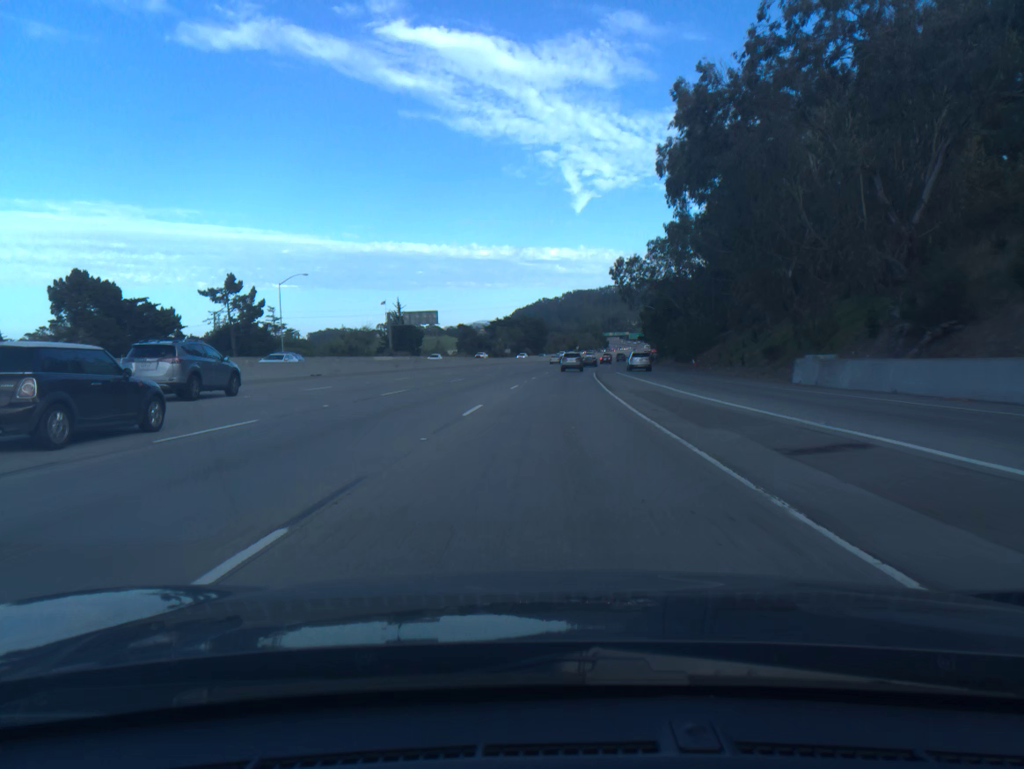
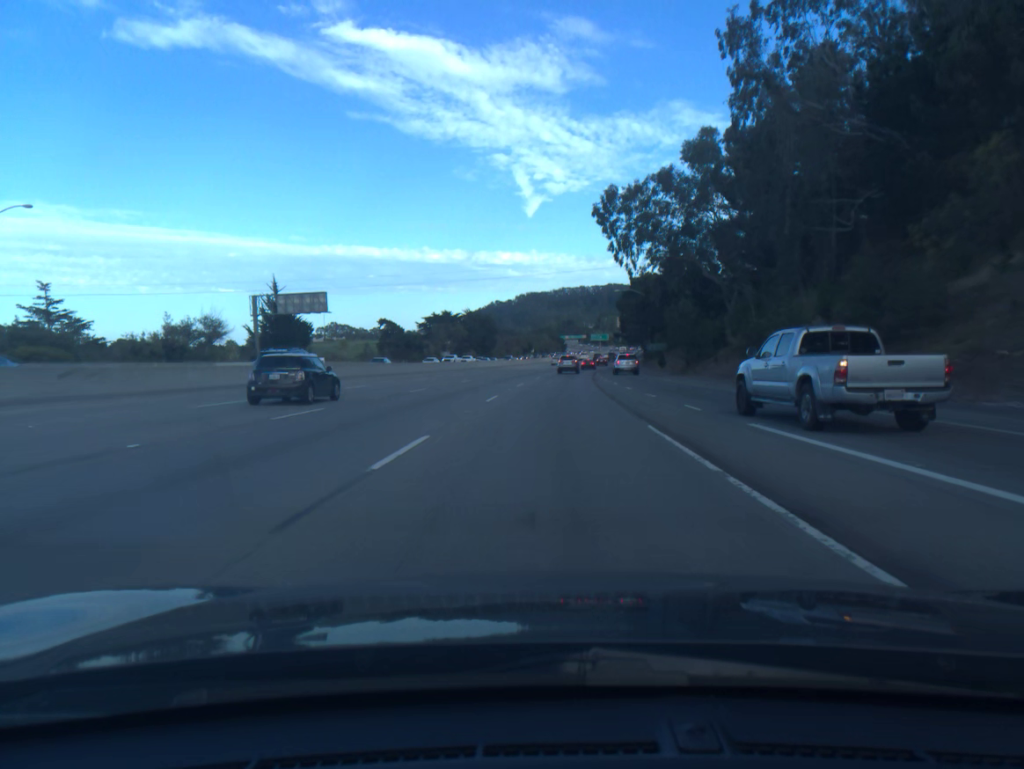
(+1.7, +51.2) m; +3°
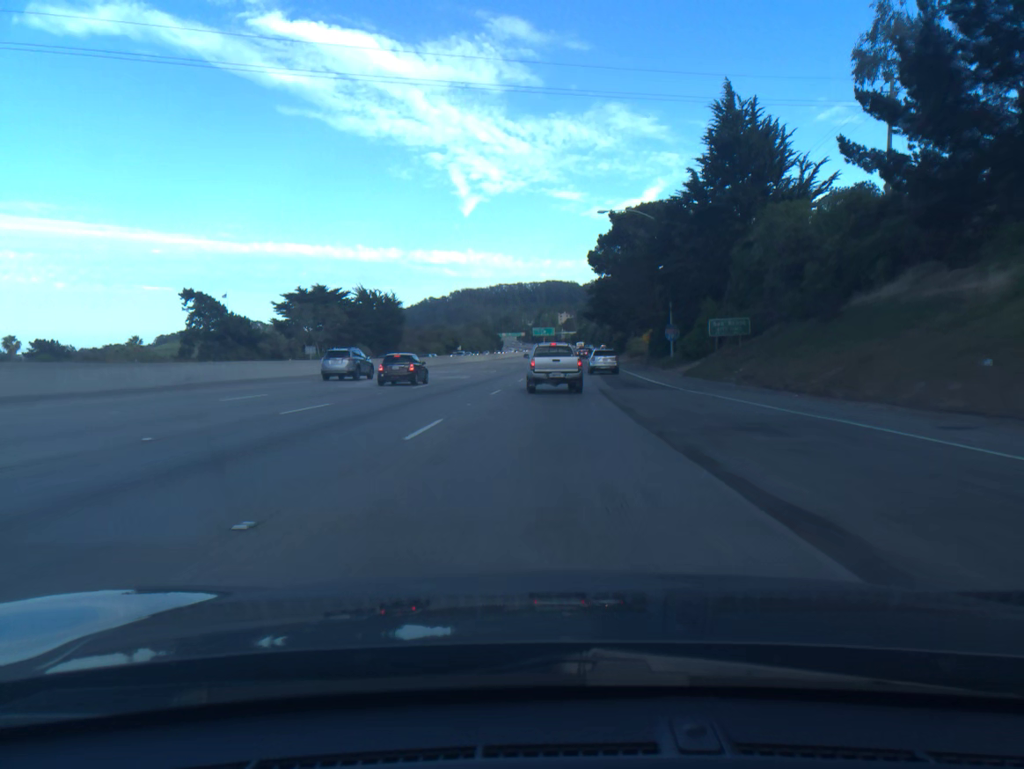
(+2.7, +69.8) m; +4°
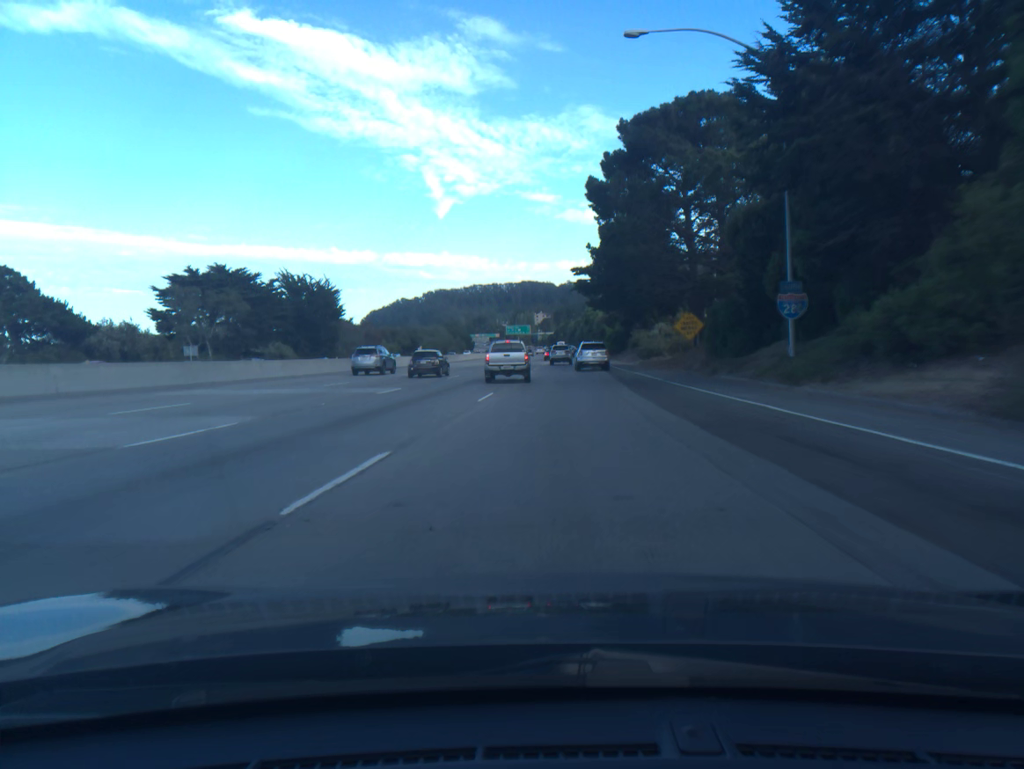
(+0.6, +34.7) m; +2°
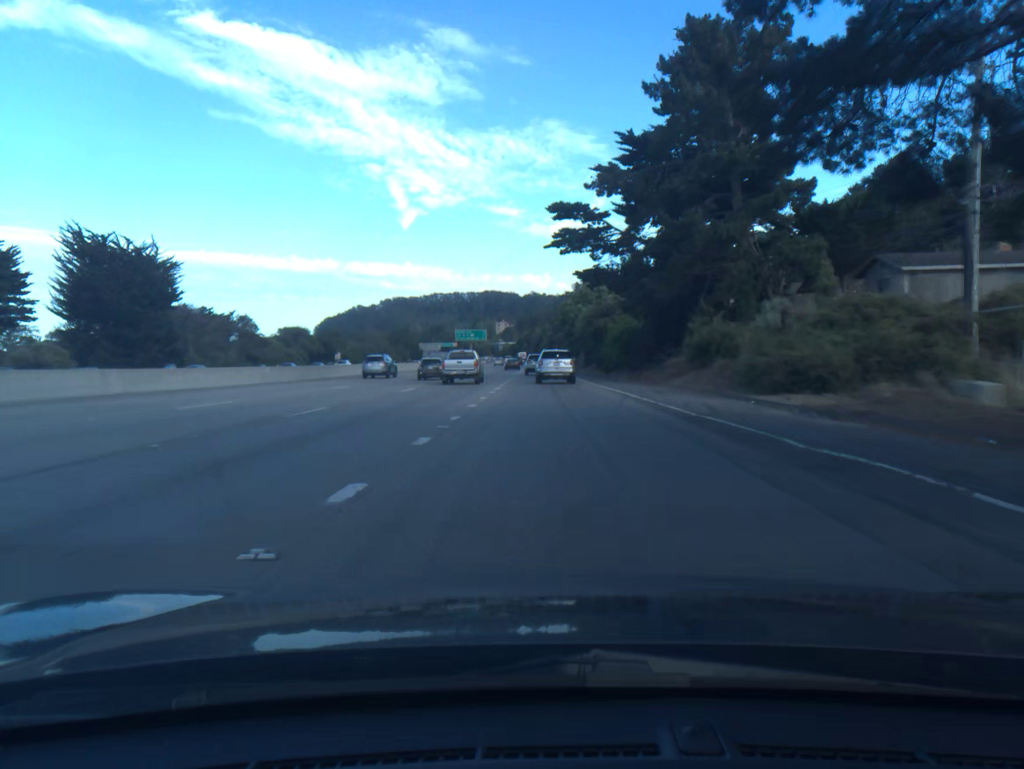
(+1.0, +50.6) m; +3°
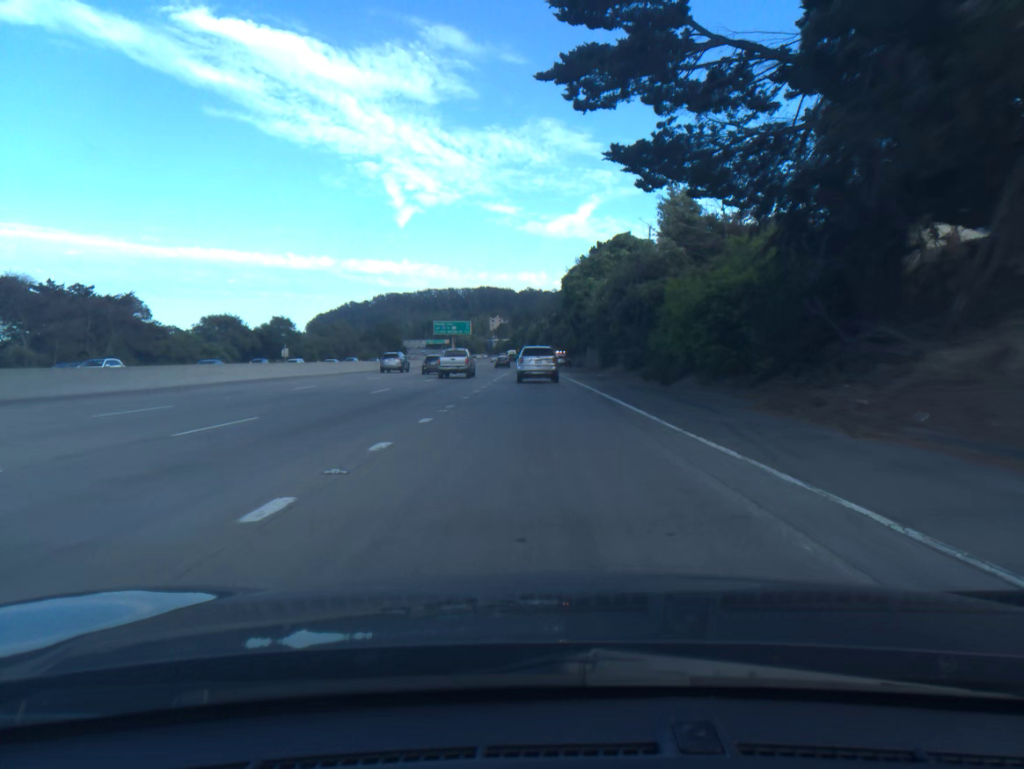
(+0.2, +32.3) m; 0°
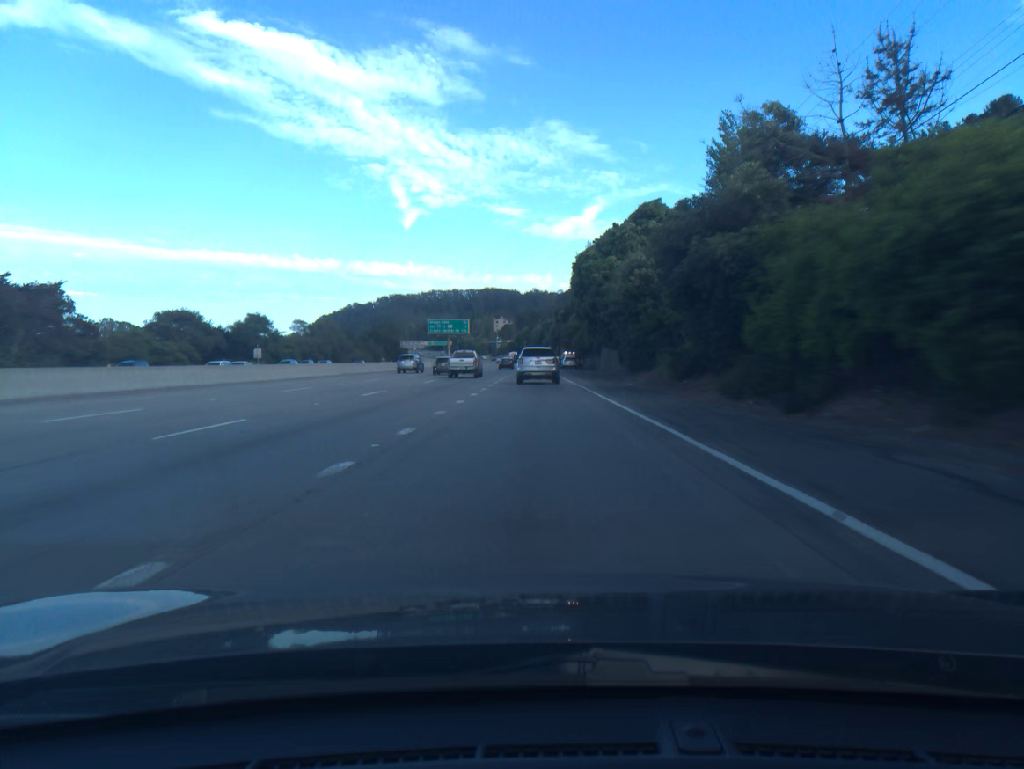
(0.0, +15.7) m; 0°
